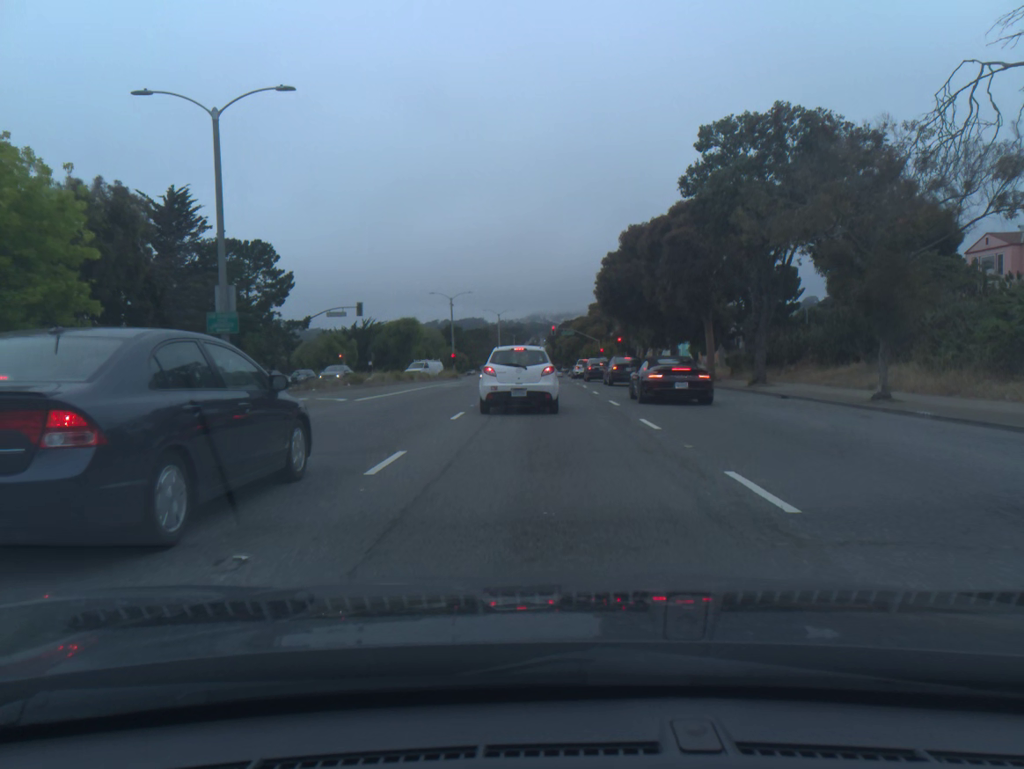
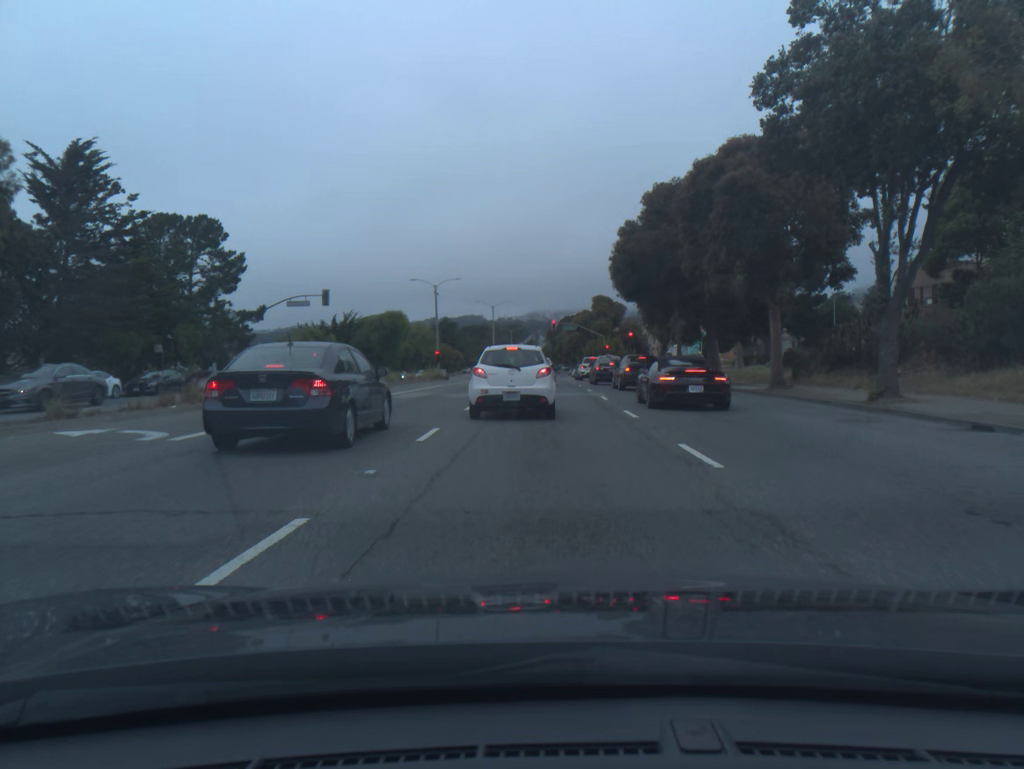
(0.0, +11.6) m; 0°
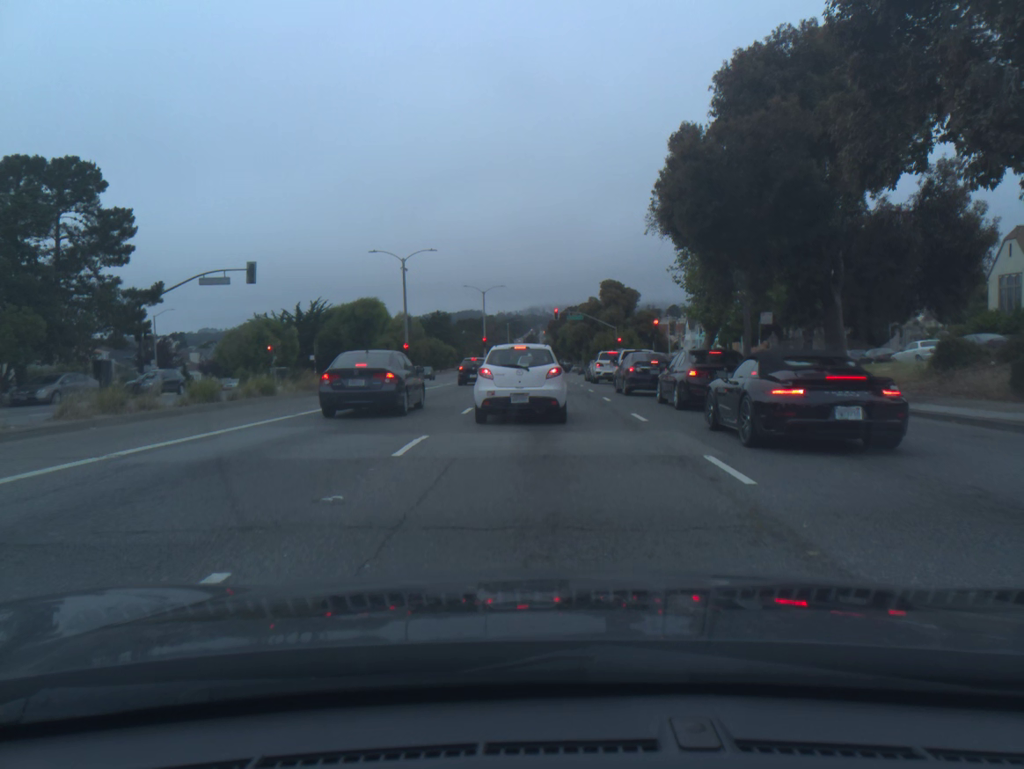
(0.0, +16.1) m; 0°
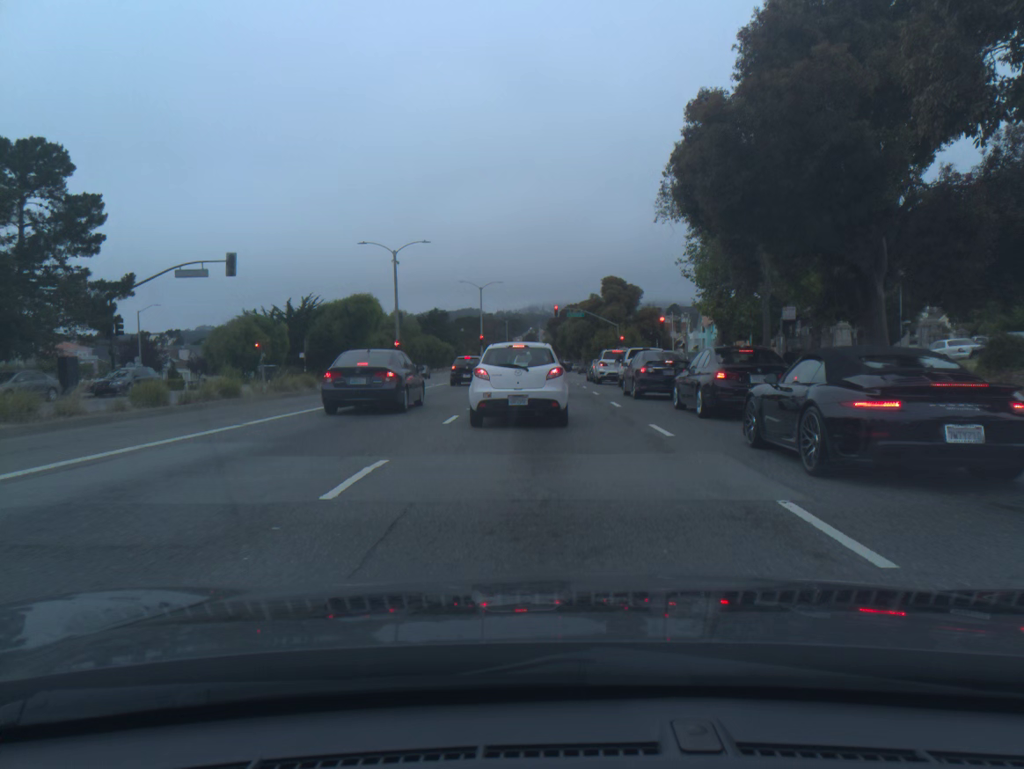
(0.0, +2.9) m; 0°
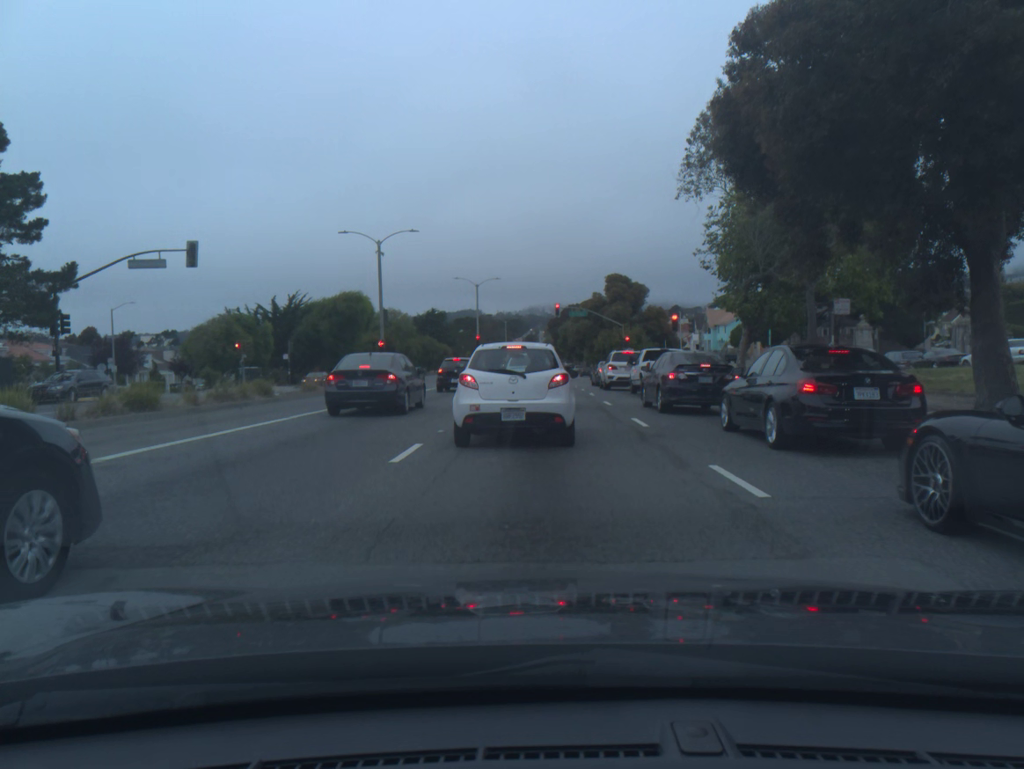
(0.0, +4.9) m; 0°
